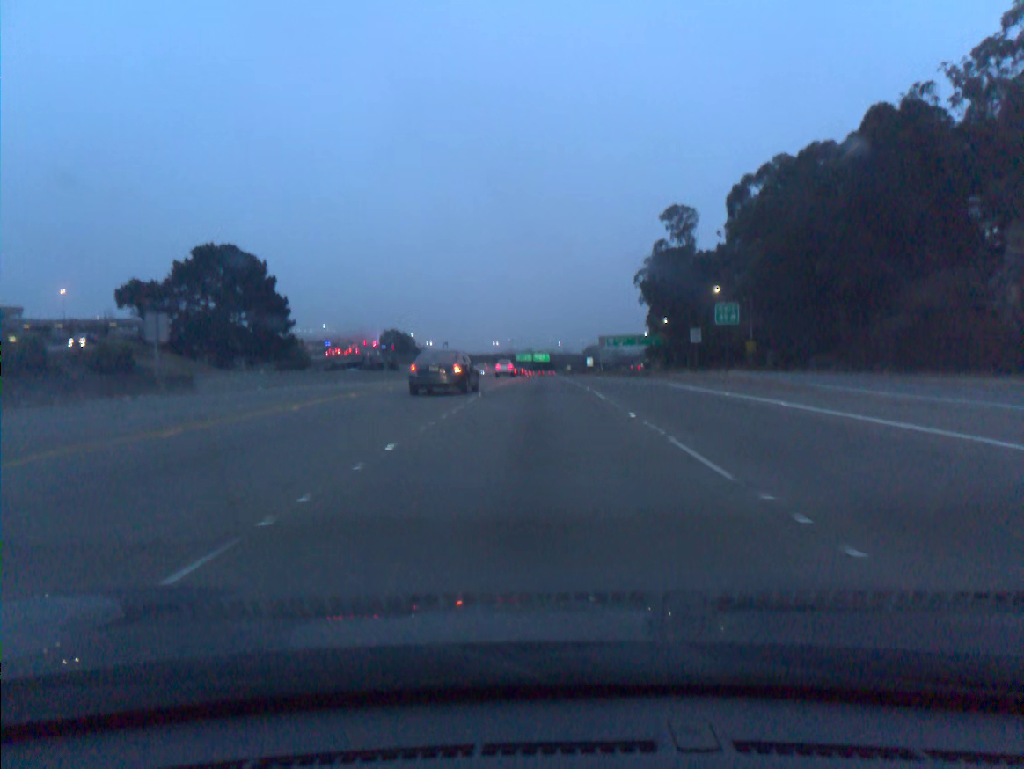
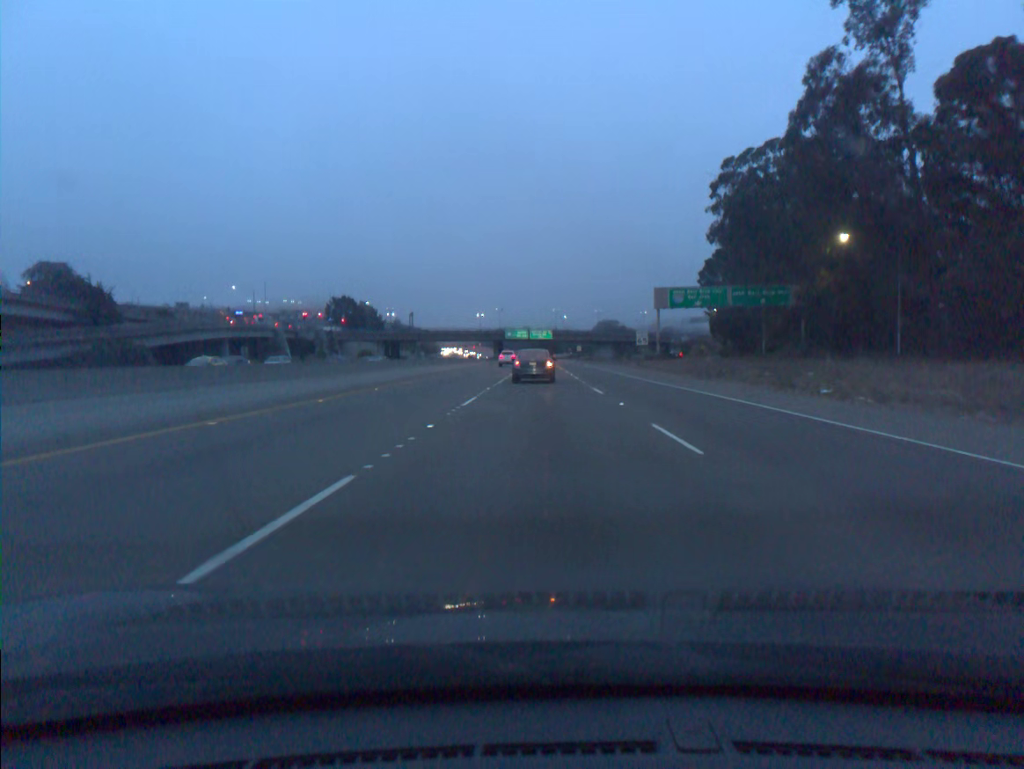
(-0.1, +85.5) m; 0°
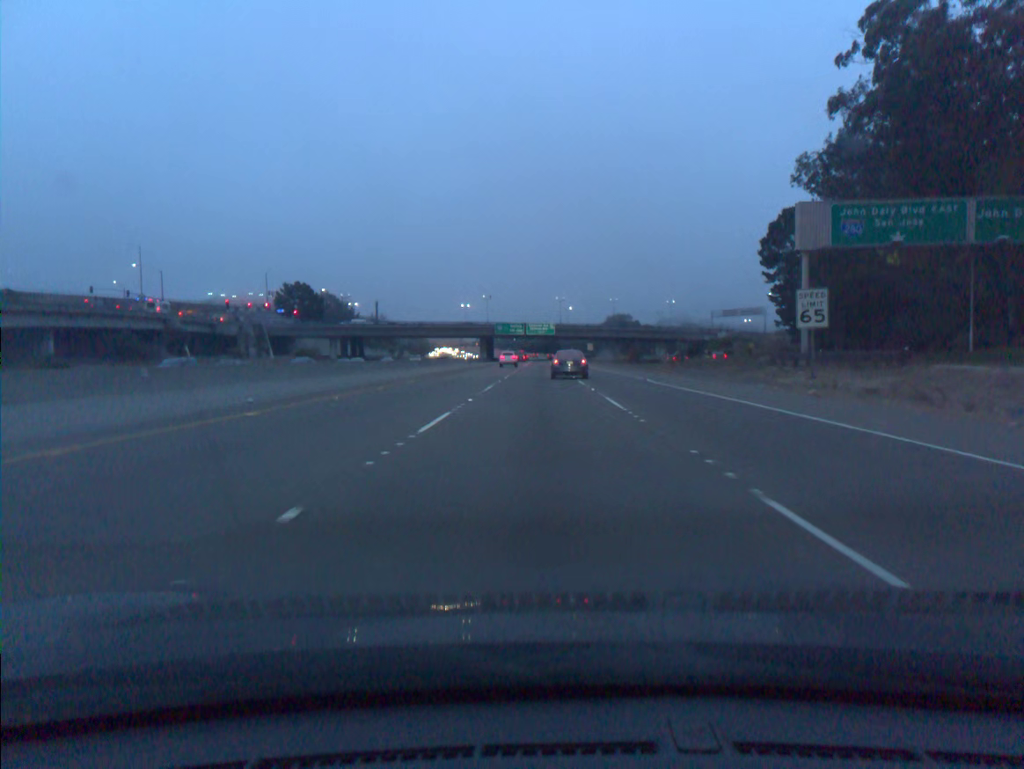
(0.0, +51.2) m; 0°
